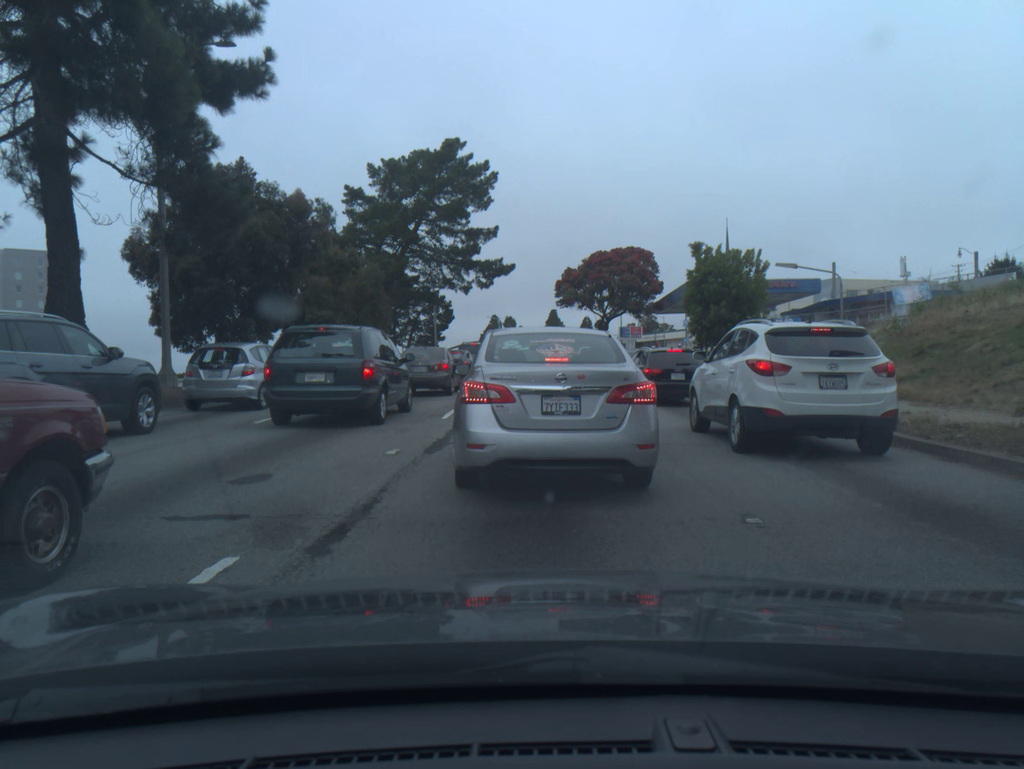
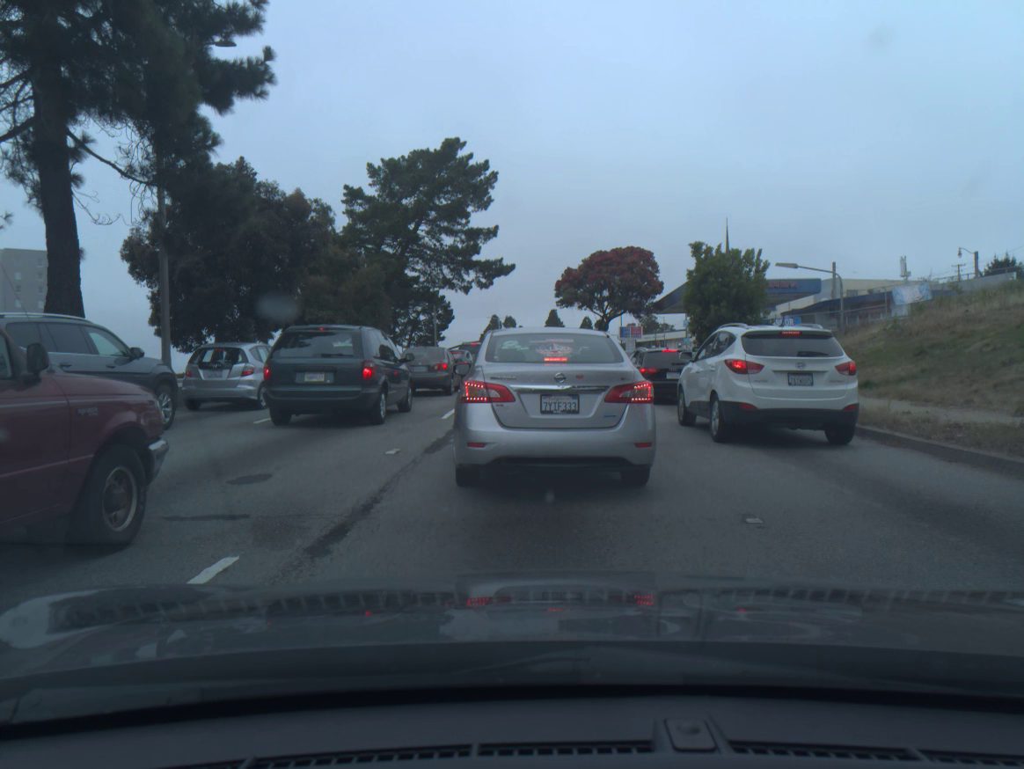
(0.0, 0.0) m; 0°
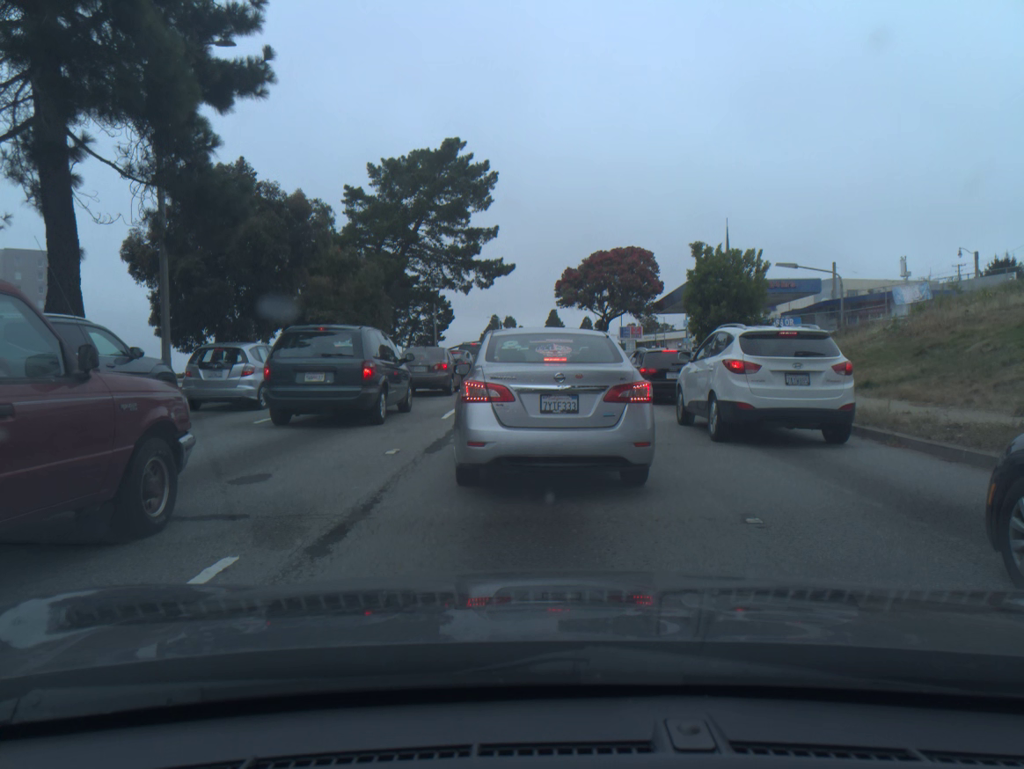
(0.0, 0.0) m; 0°
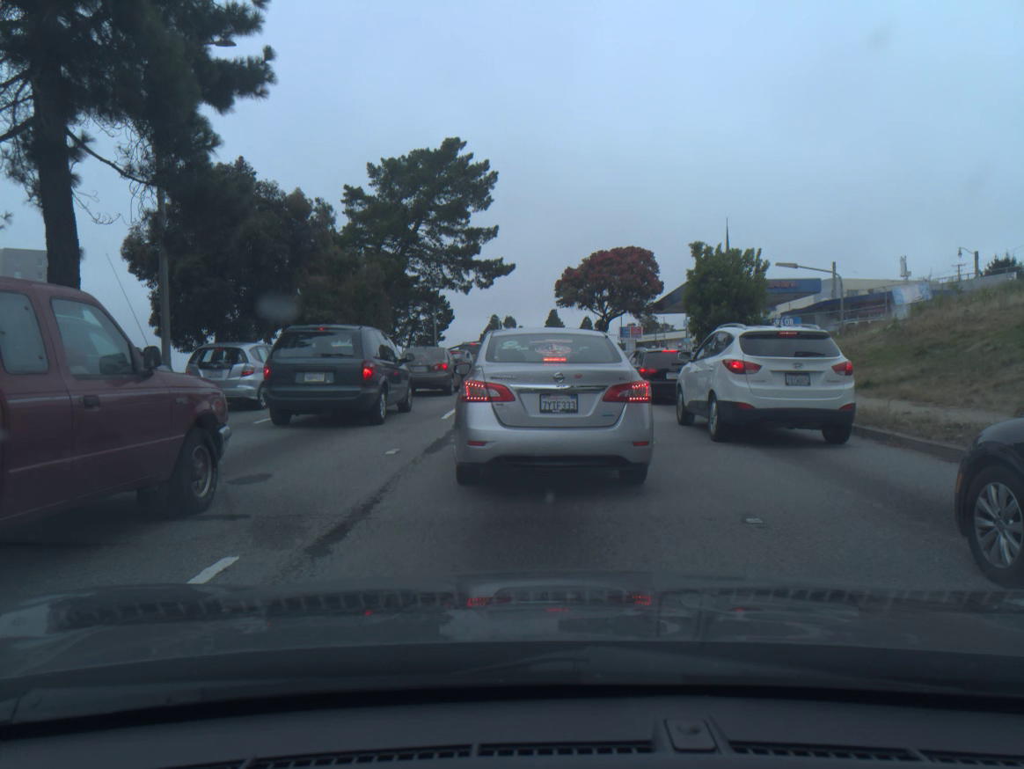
(0.0, 0.0) m; 0°
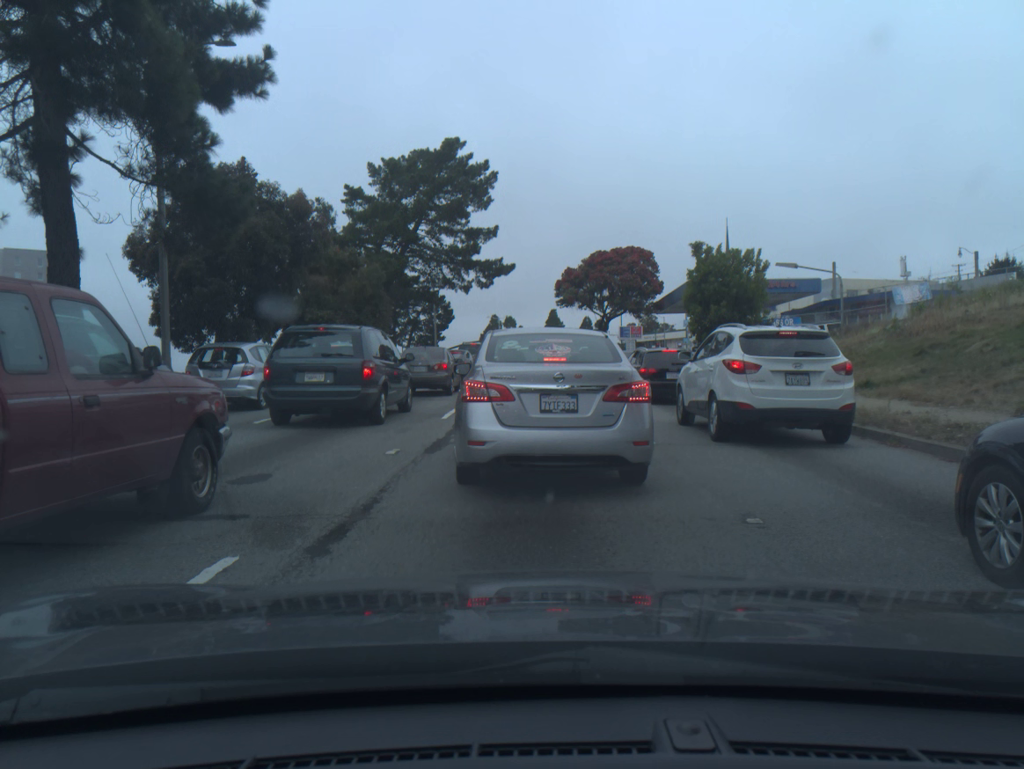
(0.0, 0.0) m; 0°
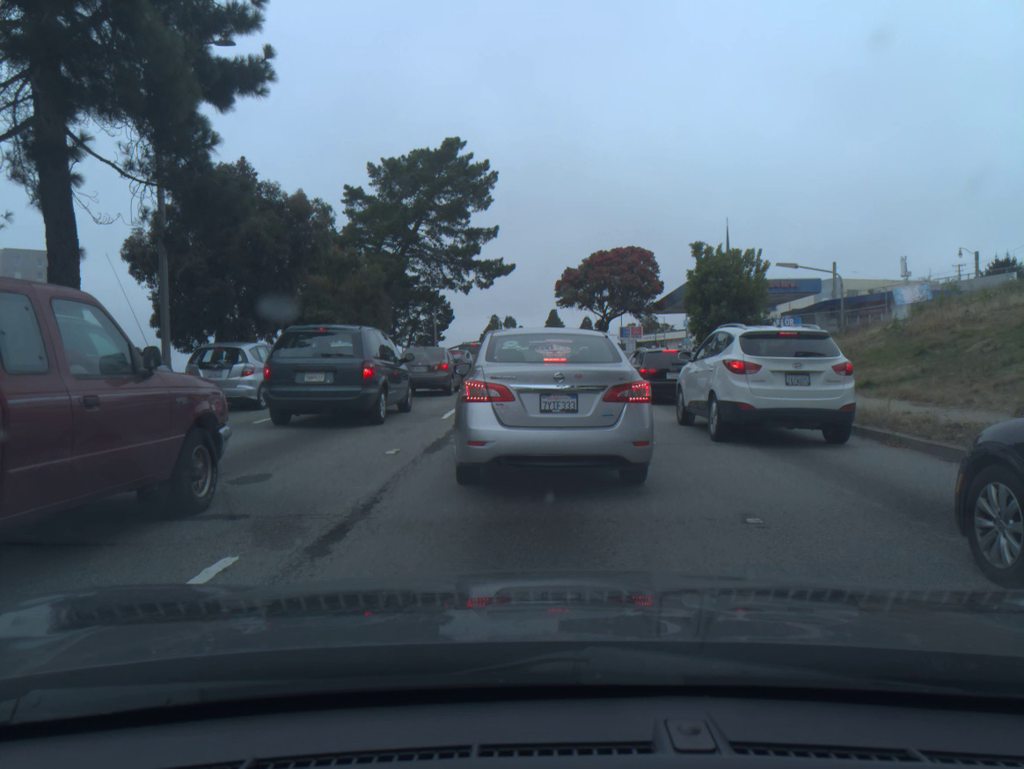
(0.0, 0.0) m; 0°
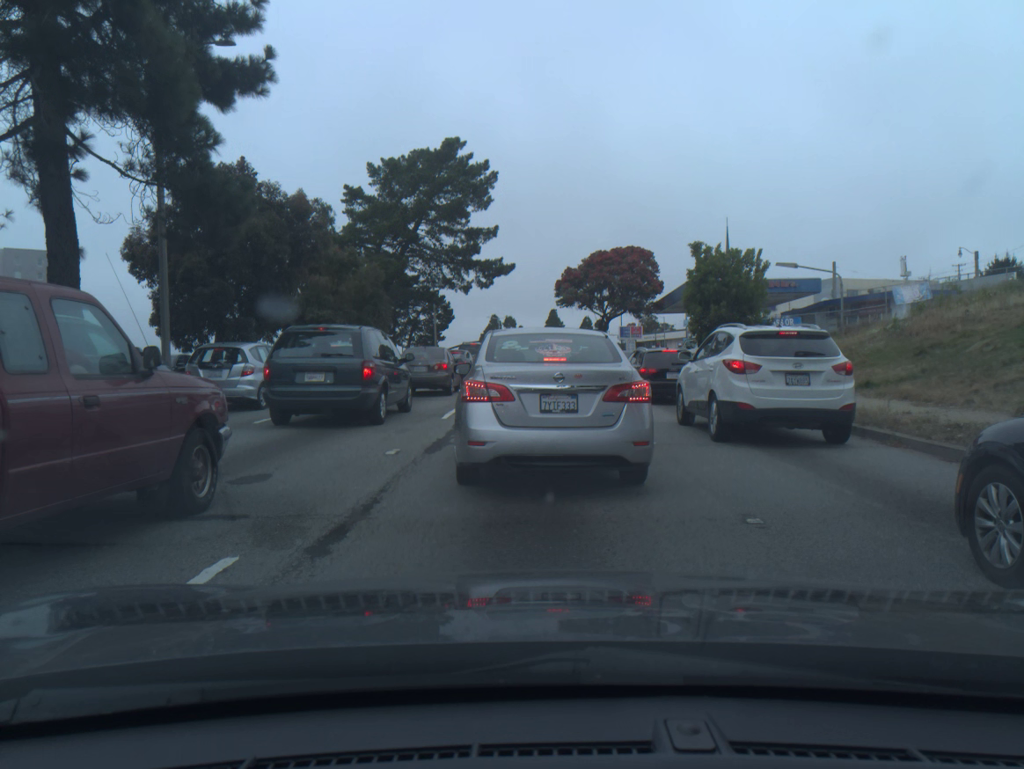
(0.0, 0.0) m; 0°
